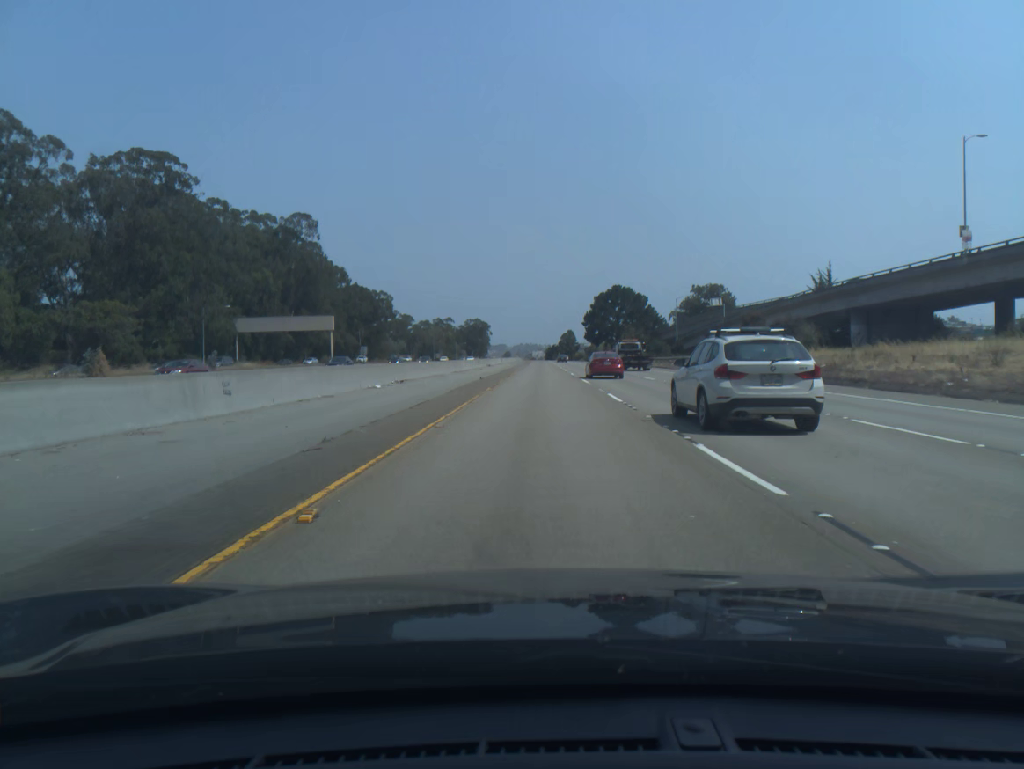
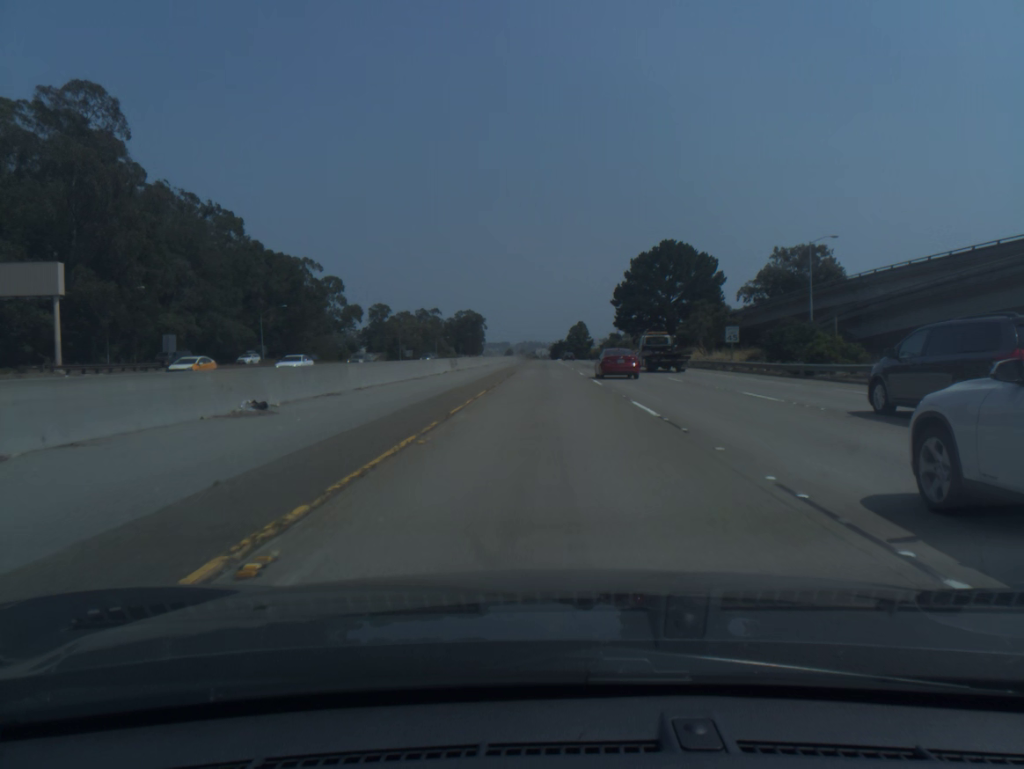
(-0.3, +78.5) m; 0°
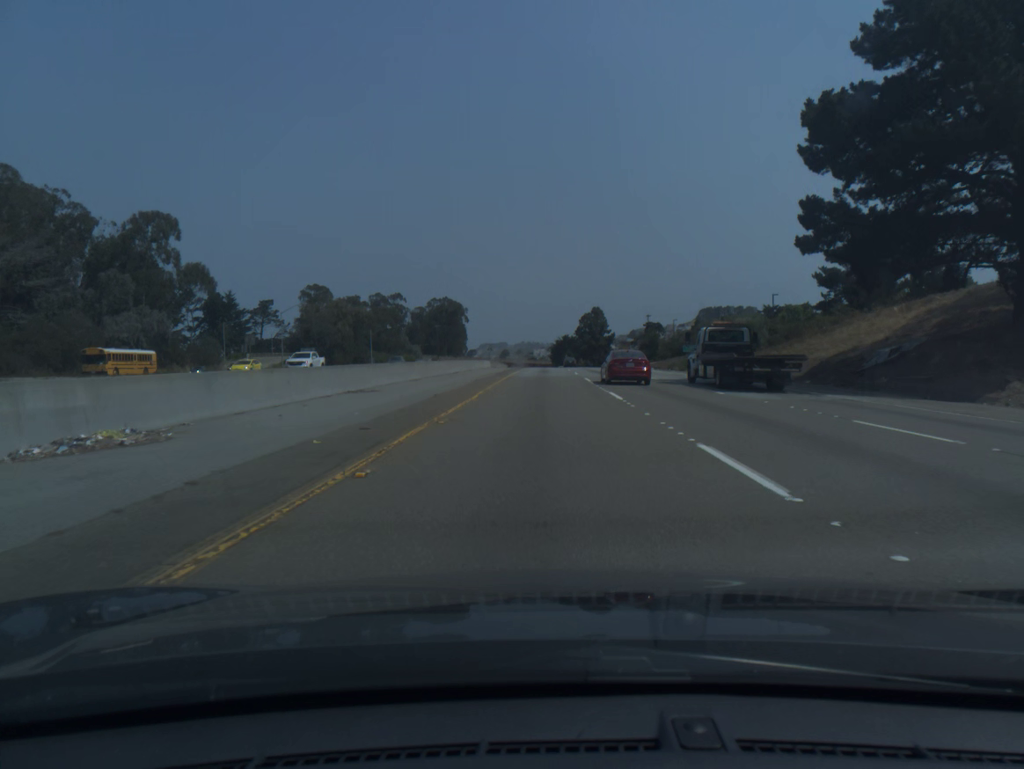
(+0.3, +96.5) m; 0°
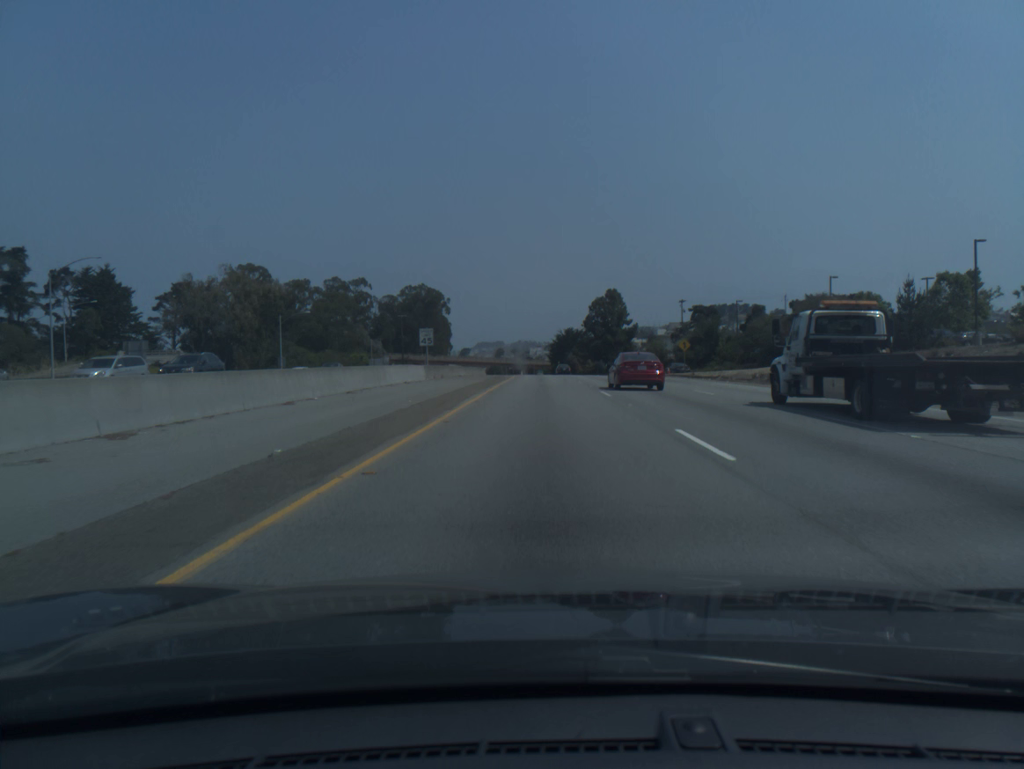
(0.0, +57.1) m; 0°
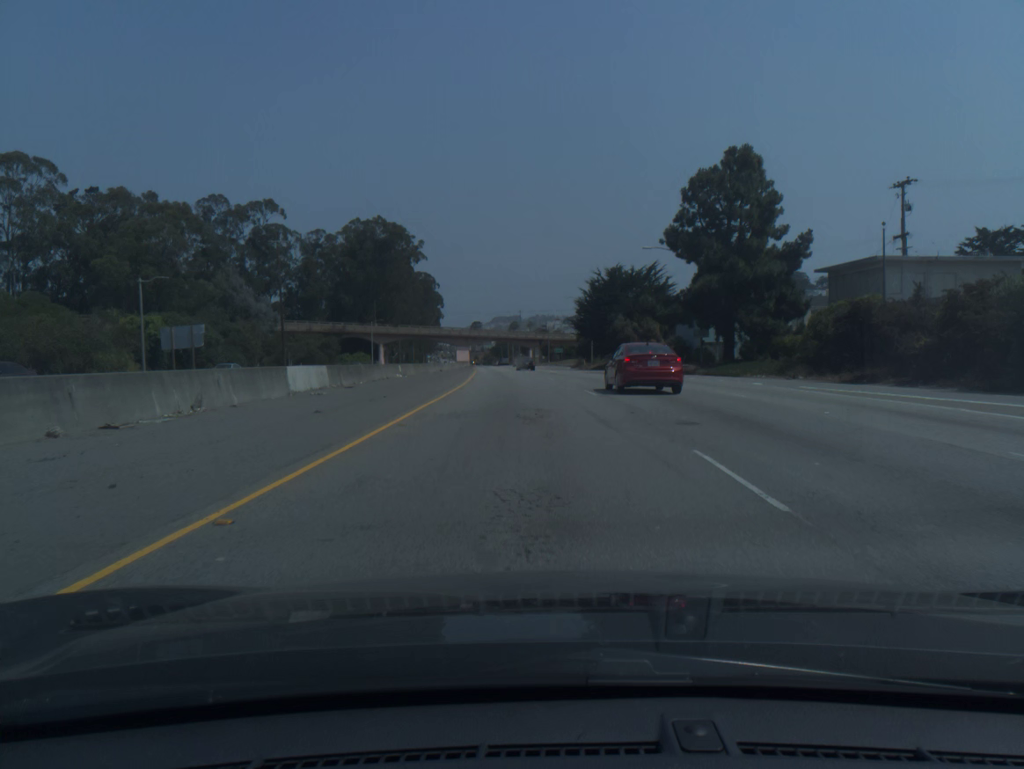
(-0.1, +93.4) m; -1°
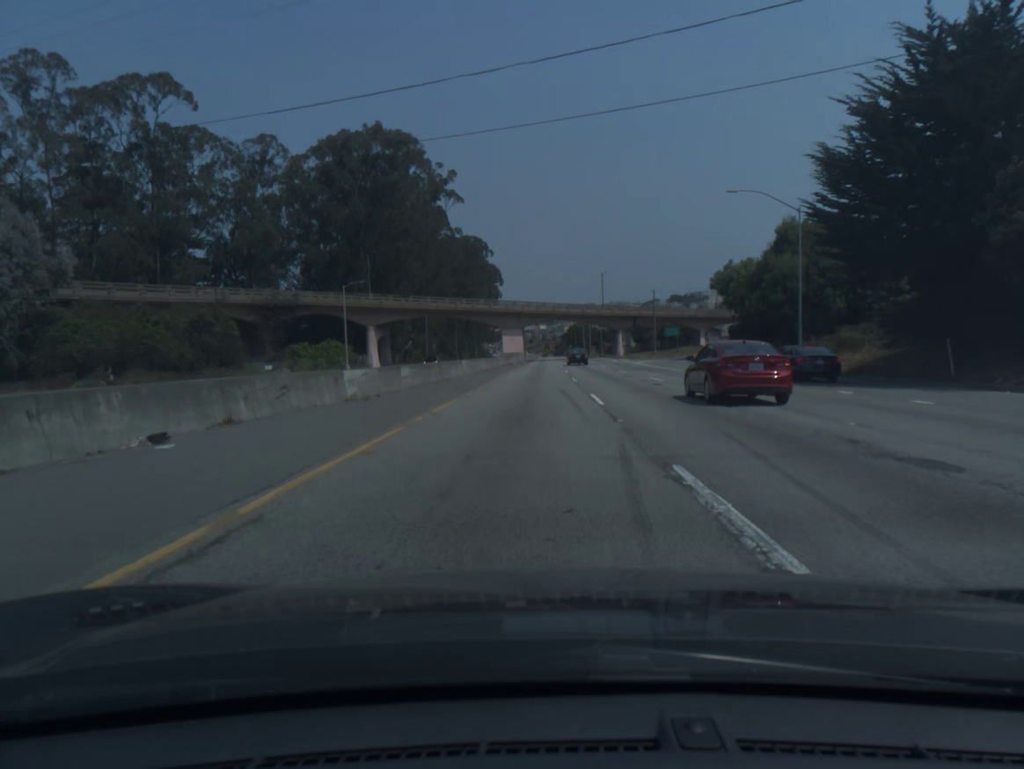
(-3.5, +69.5) m; -5°
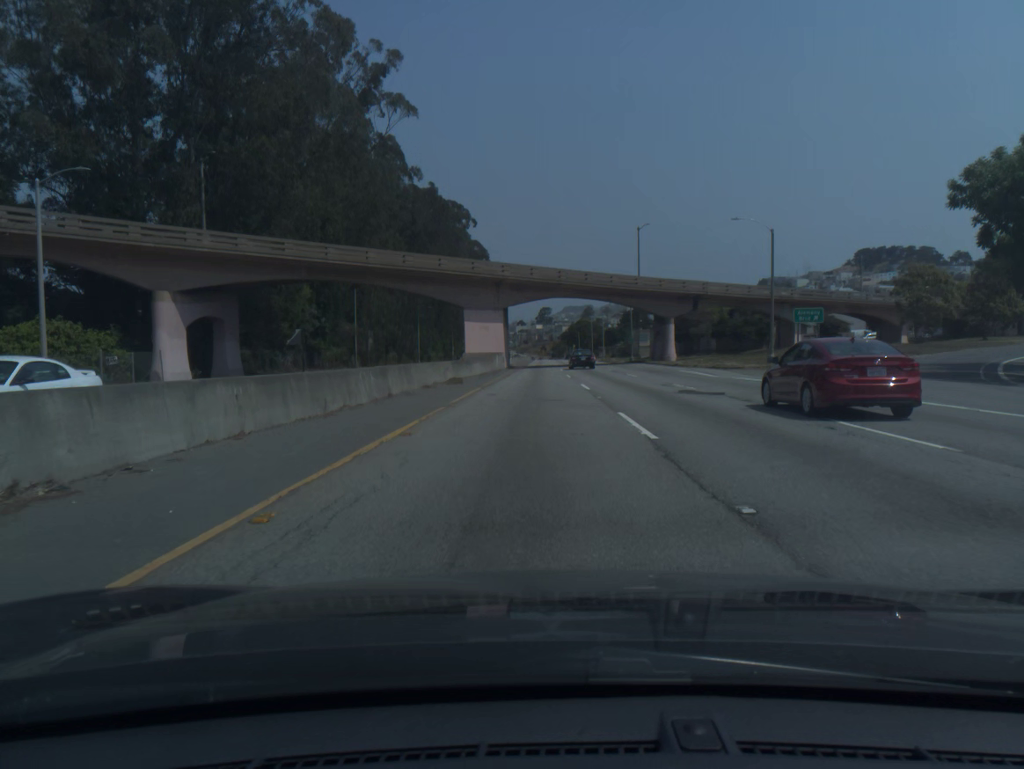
(-0.2, +52.0) m; 0°
